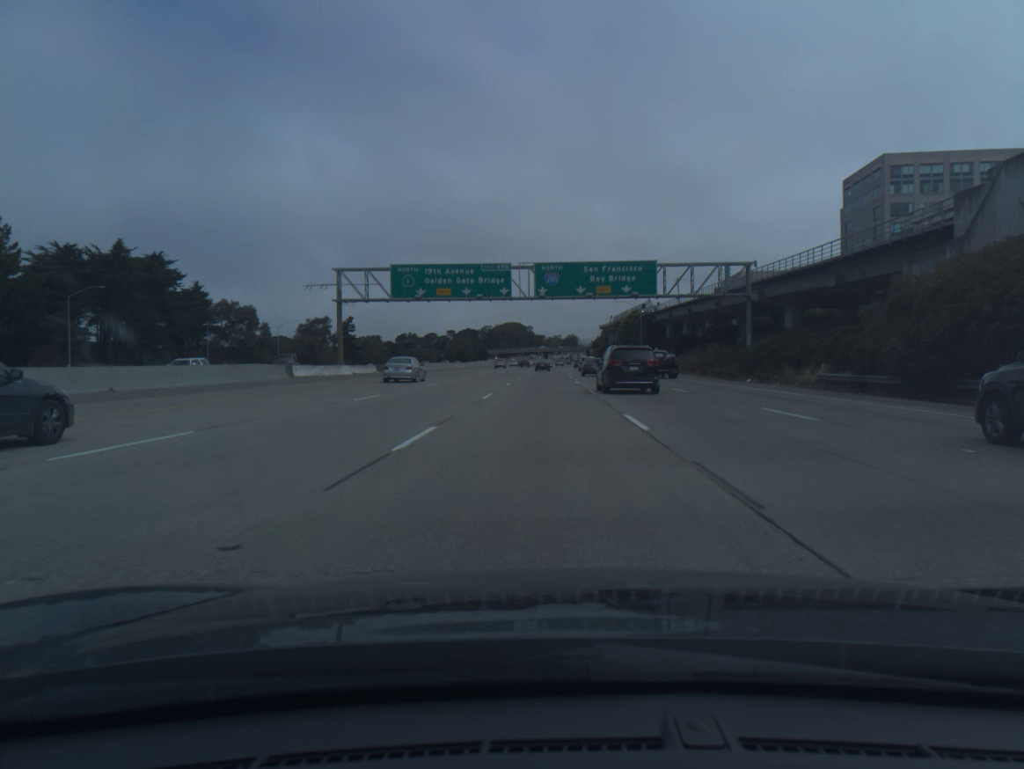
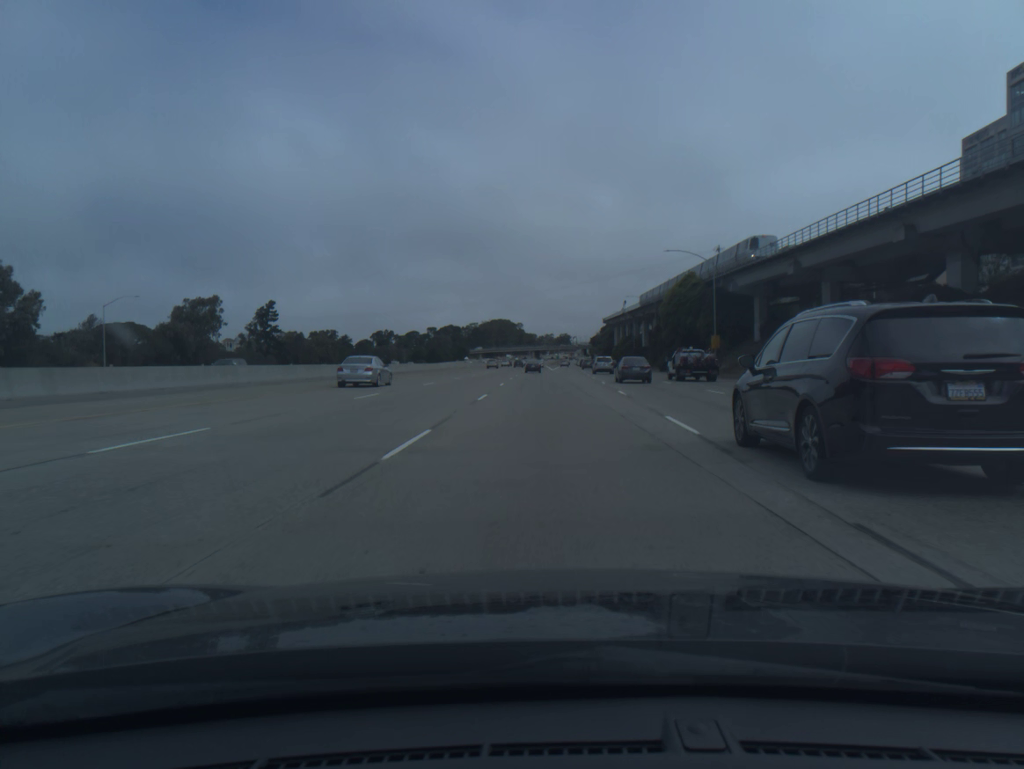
(0.0, +72.4) m; +1°
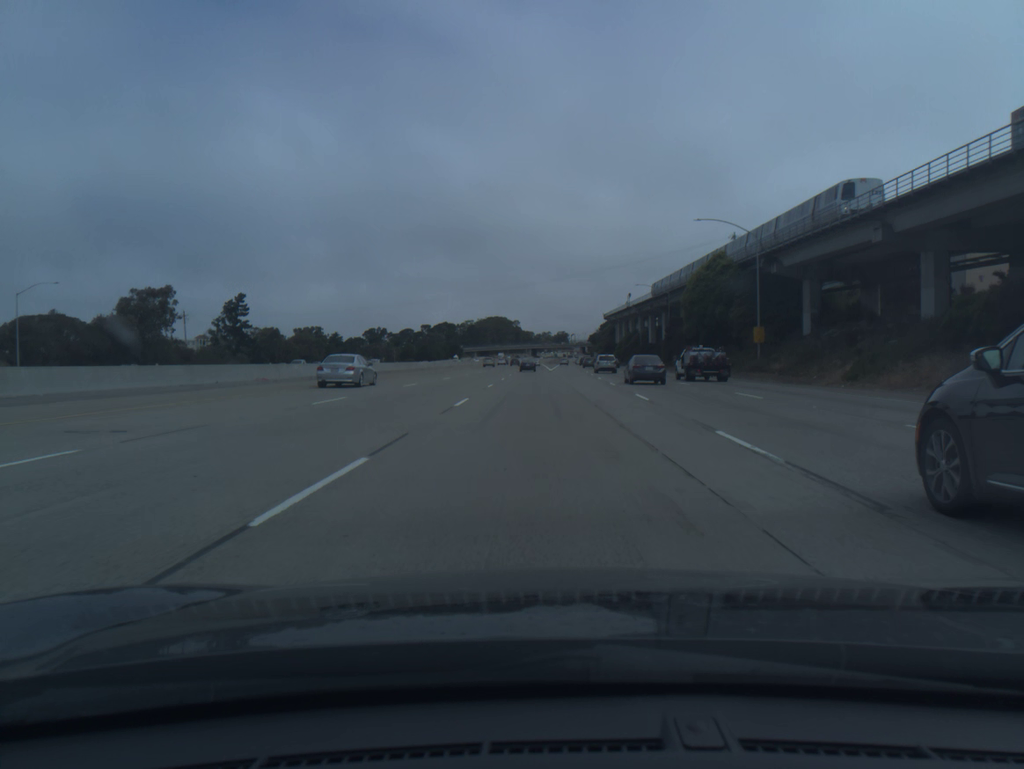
(0.0, +18.2) m; 0°
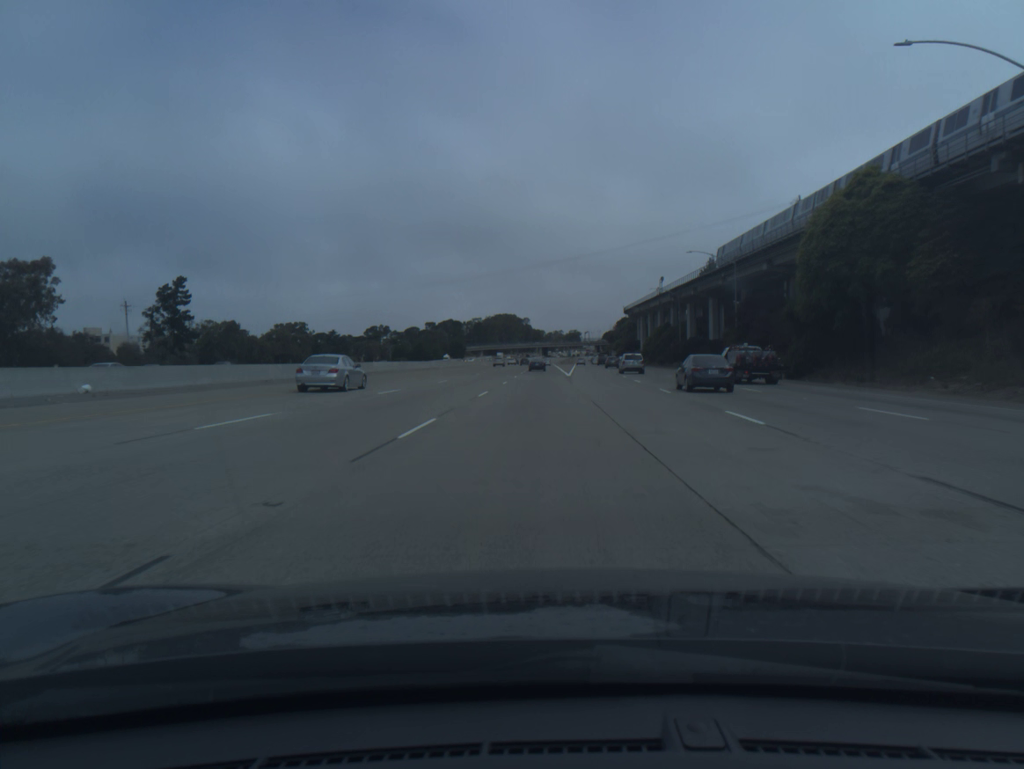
(-0.3, +36.5) m; -1°
